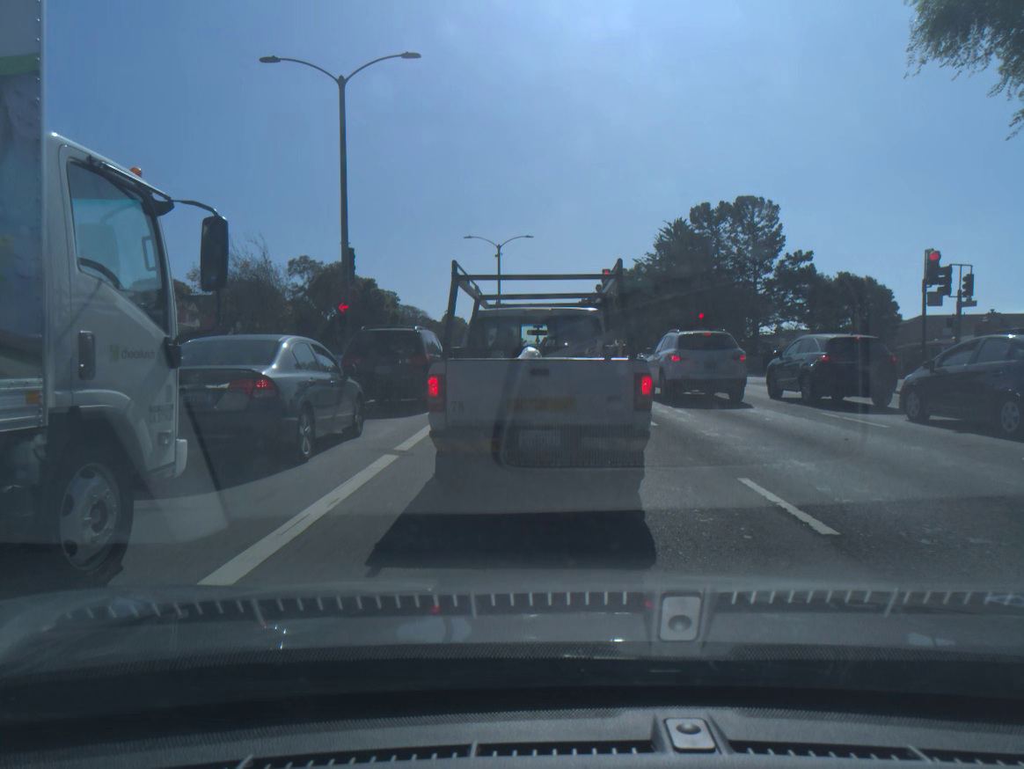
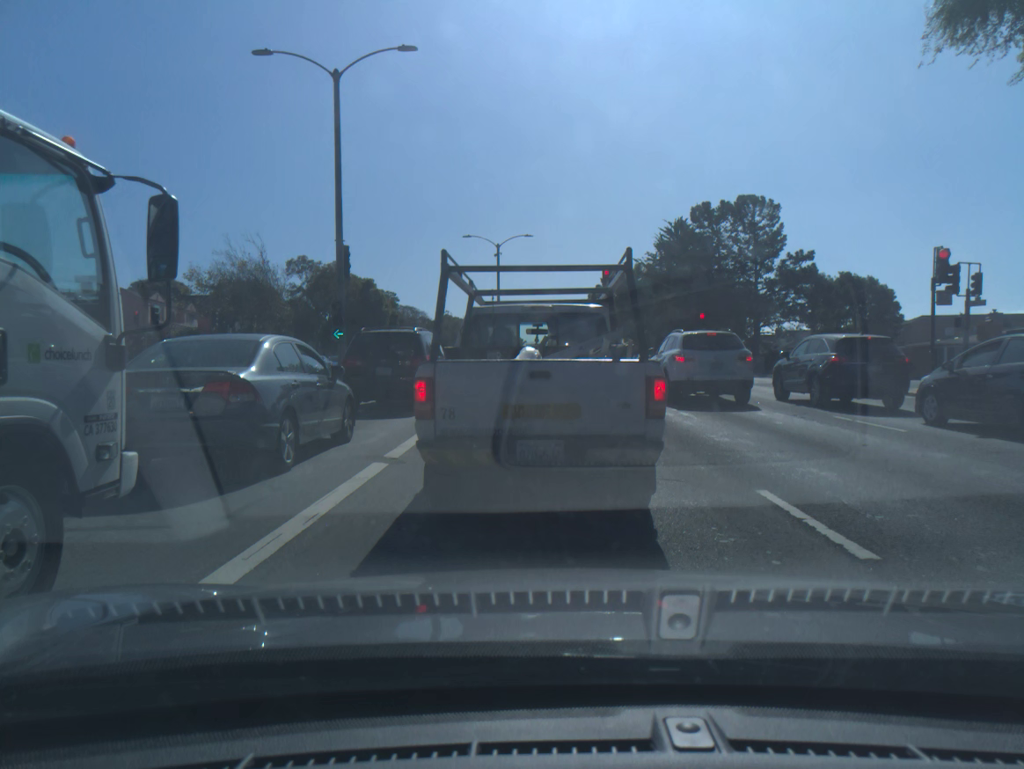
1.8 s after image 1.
(0.0, +0.7) m; 0°
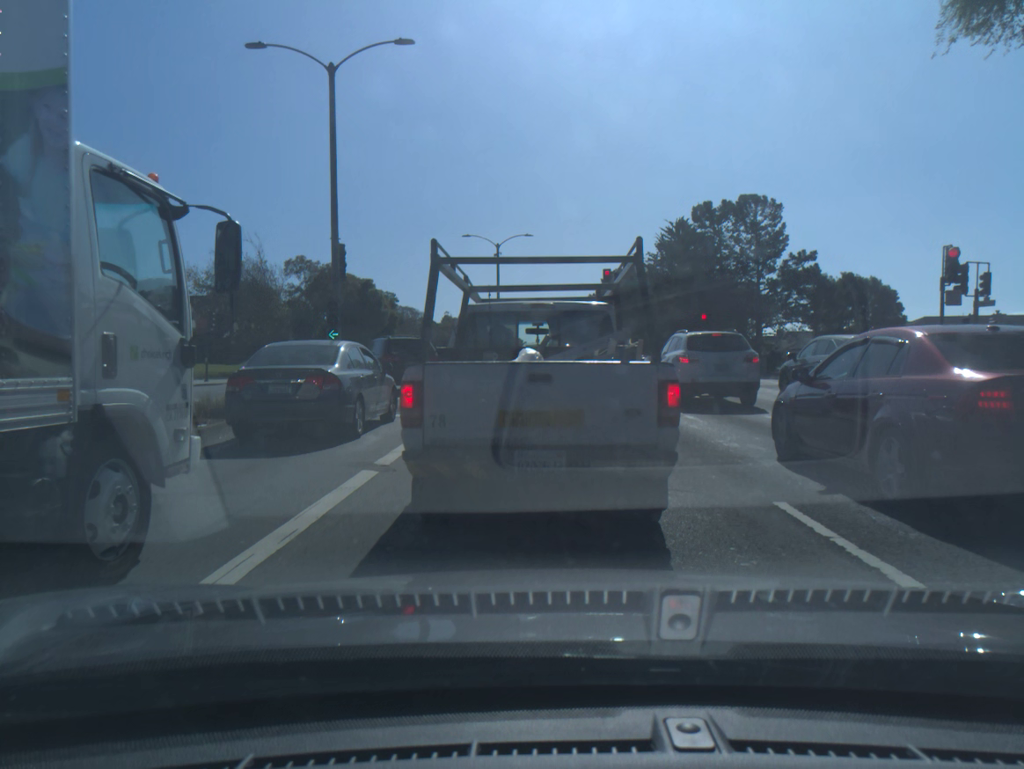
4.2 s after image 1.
(0.0, +0.5) m; 0°
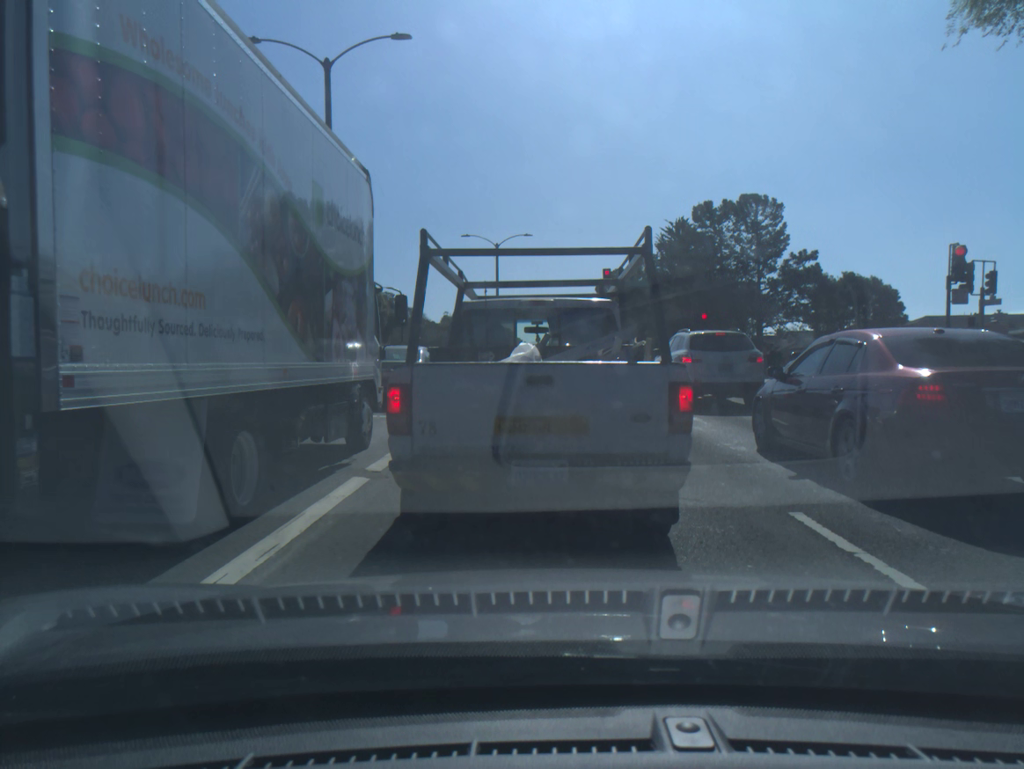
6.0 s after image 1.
(0.0, +0.4) m; 0°
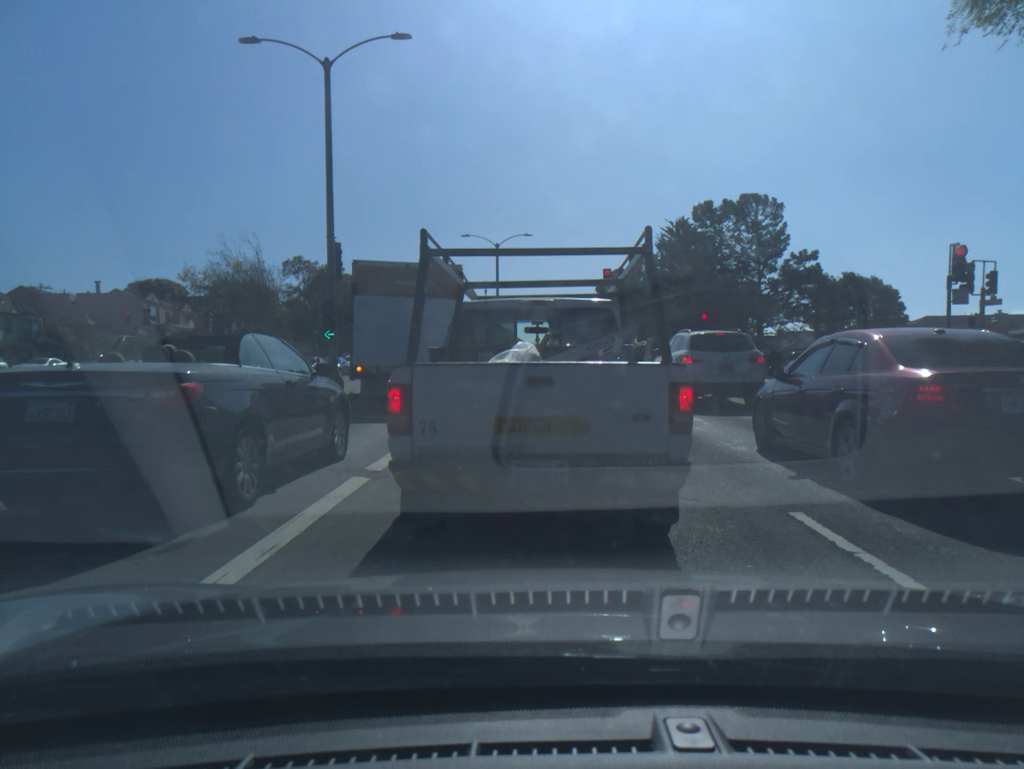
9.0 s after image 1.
(0.0, 0.0) m; 0°
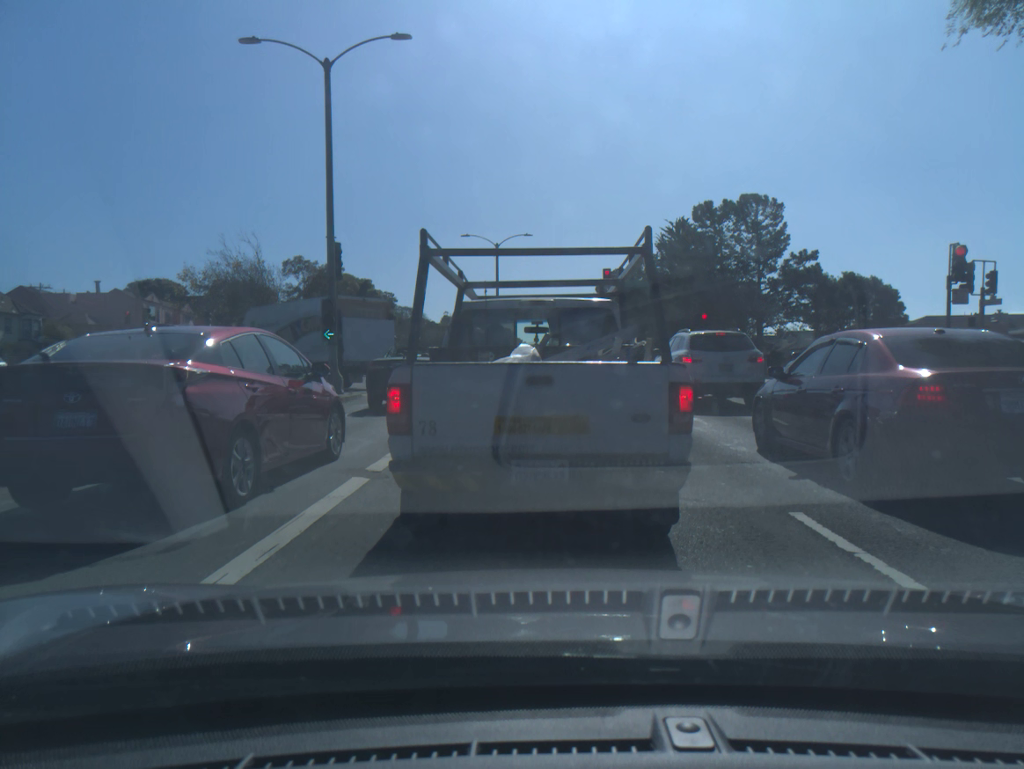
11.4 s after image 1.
(0.0, 0.0) m; 0°
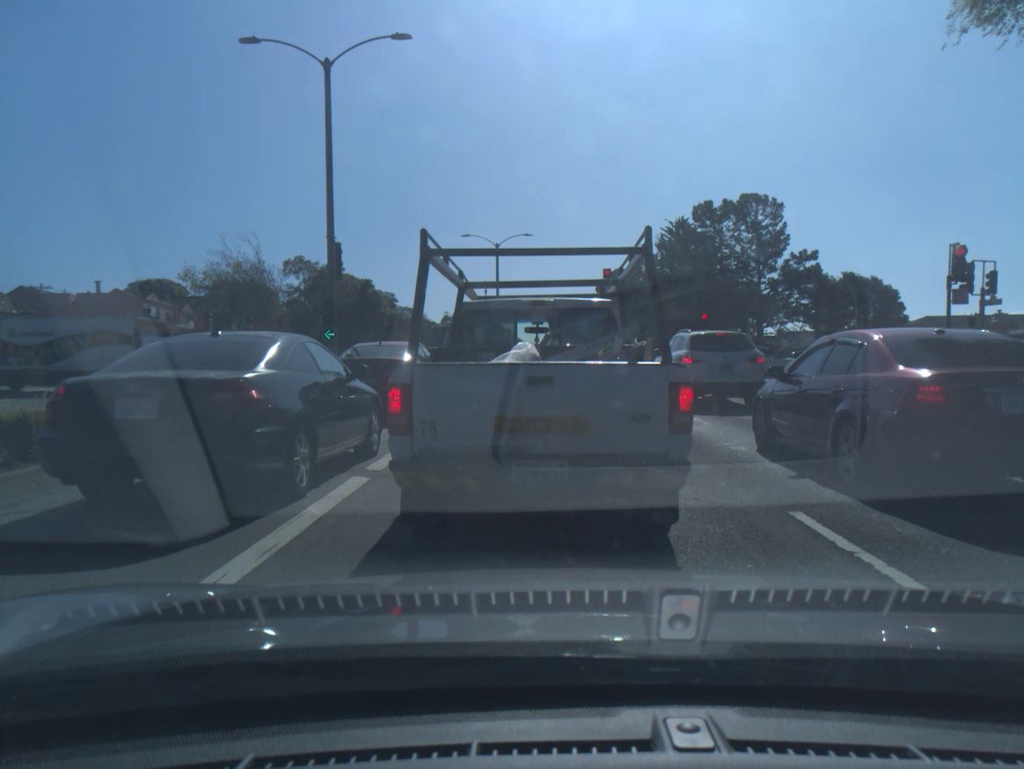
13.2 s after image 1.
(0.0, 0.0) m; 0°
